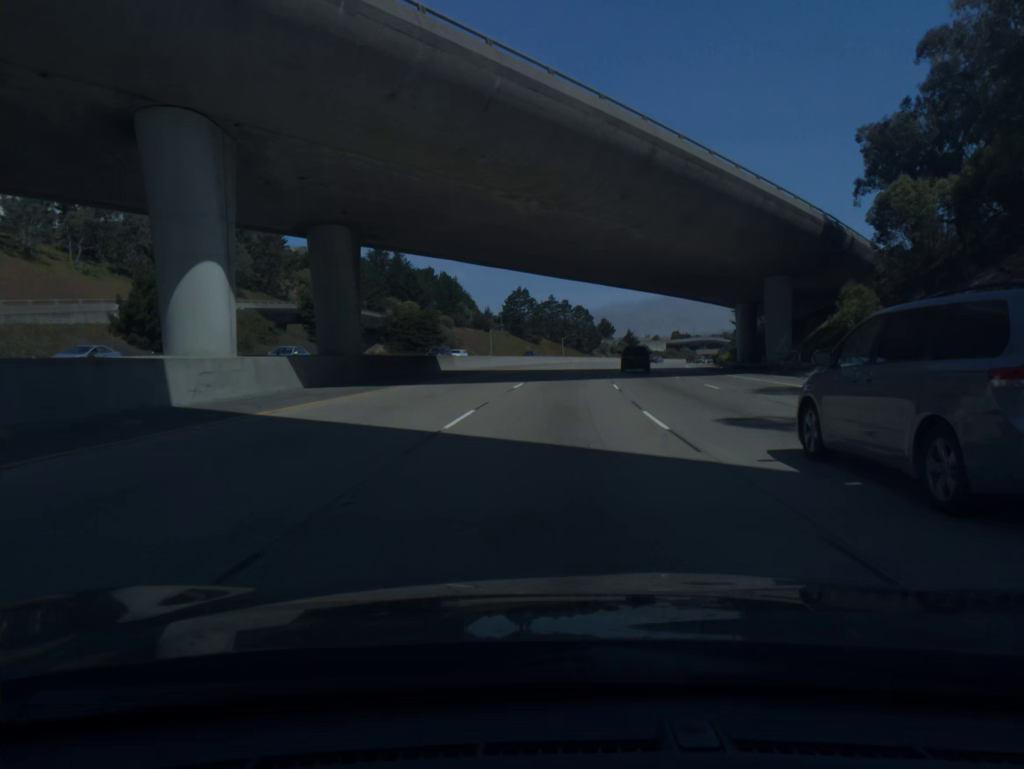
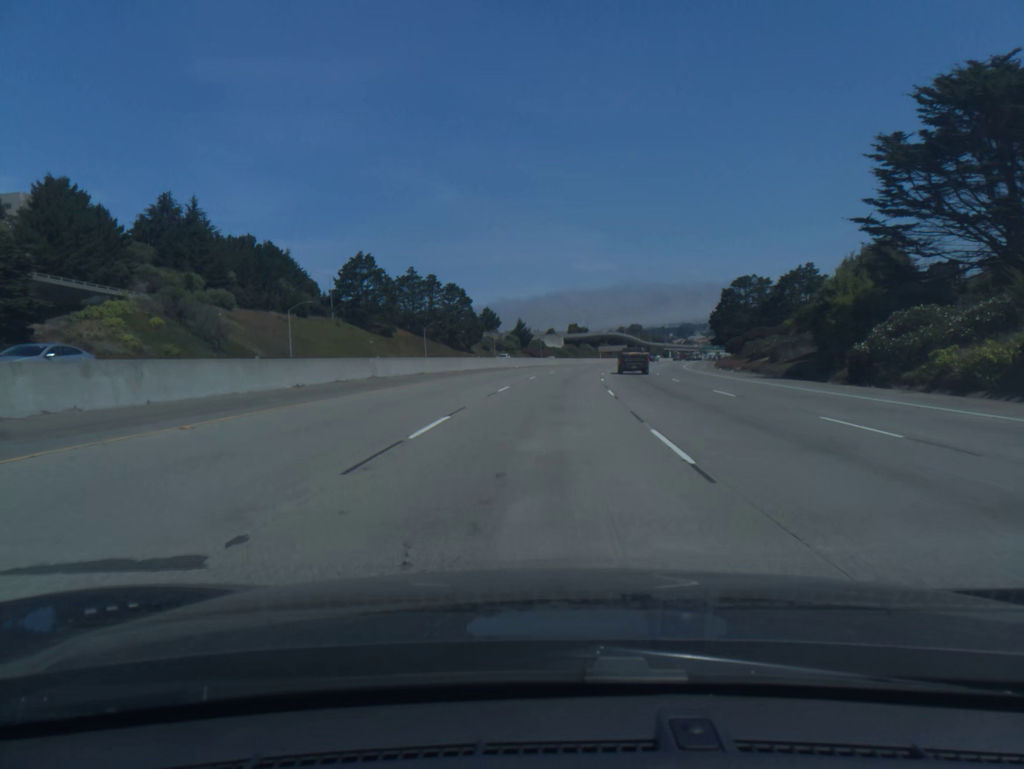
(+7.2, +87.8) m; +9°
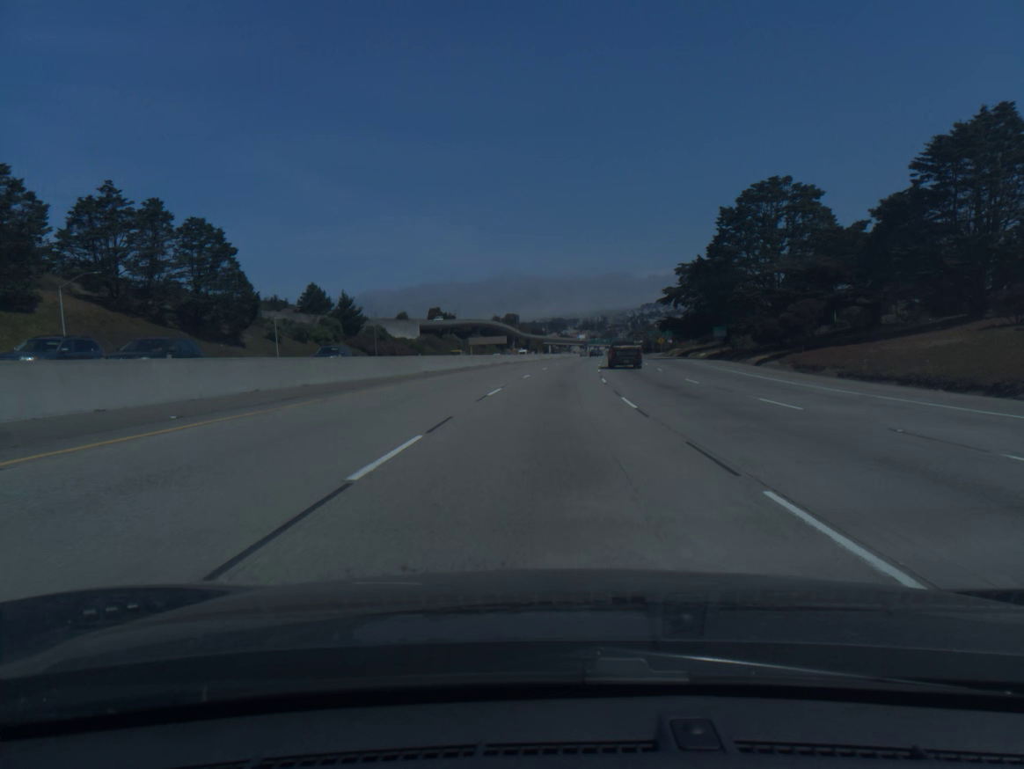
(+7.2, +91.1) m; +9°
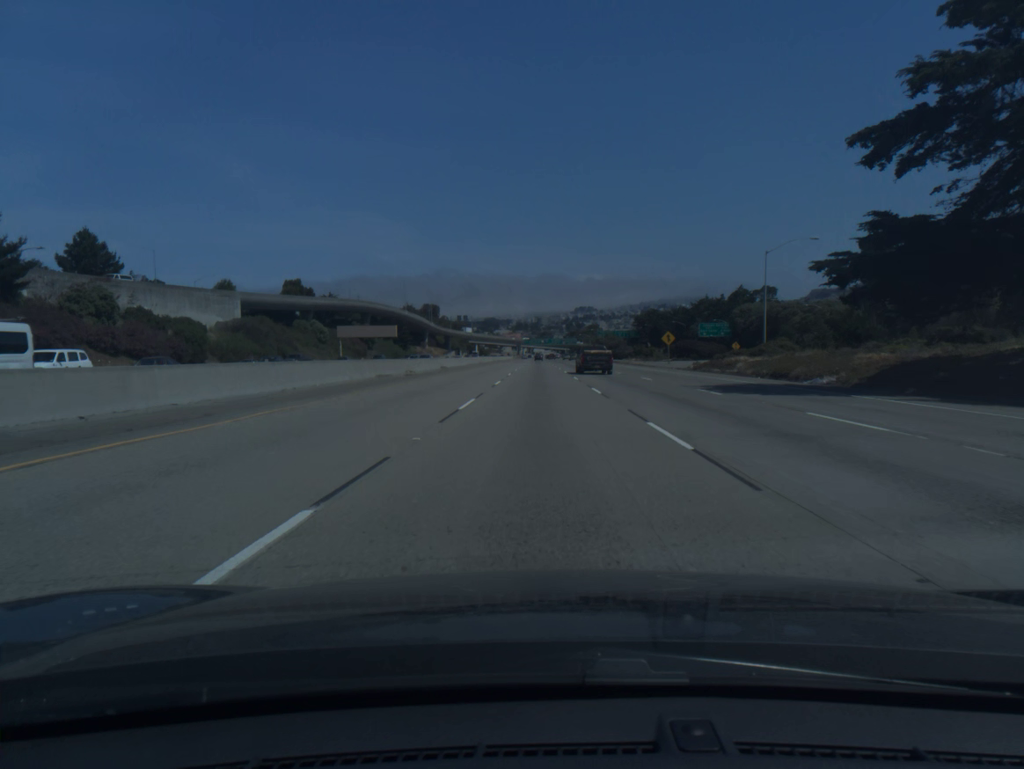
(+5.2, +92.7) m; +5°
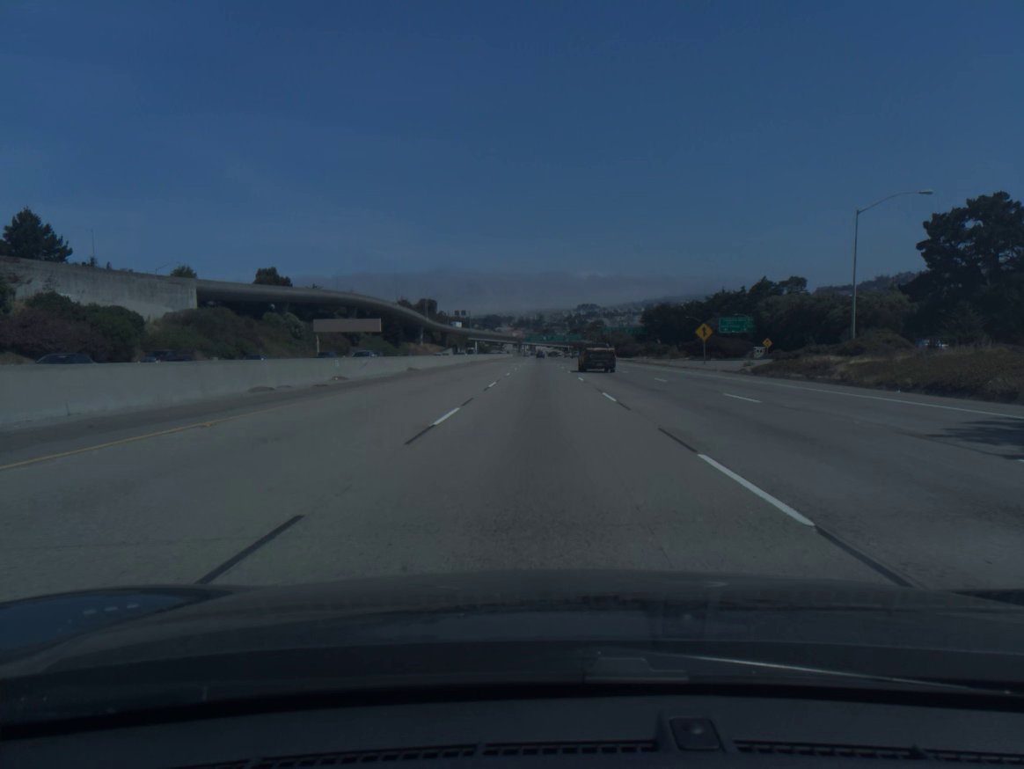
(0.0, +18.6) m; 0°
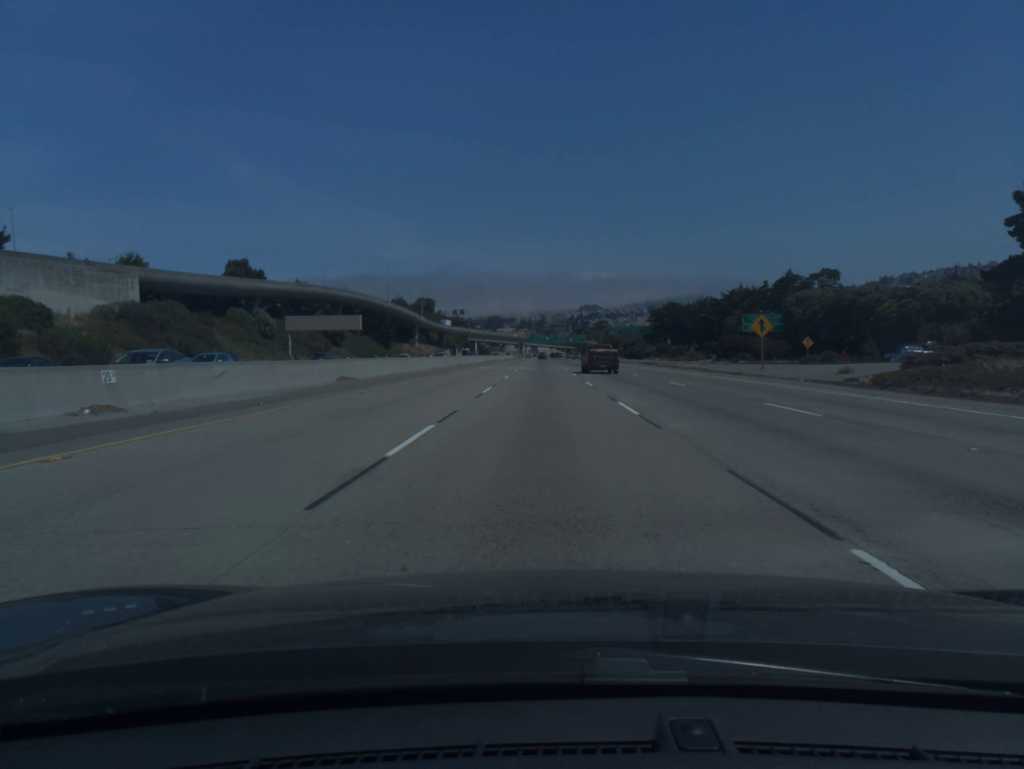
(0.0, +18.6) m; 0°
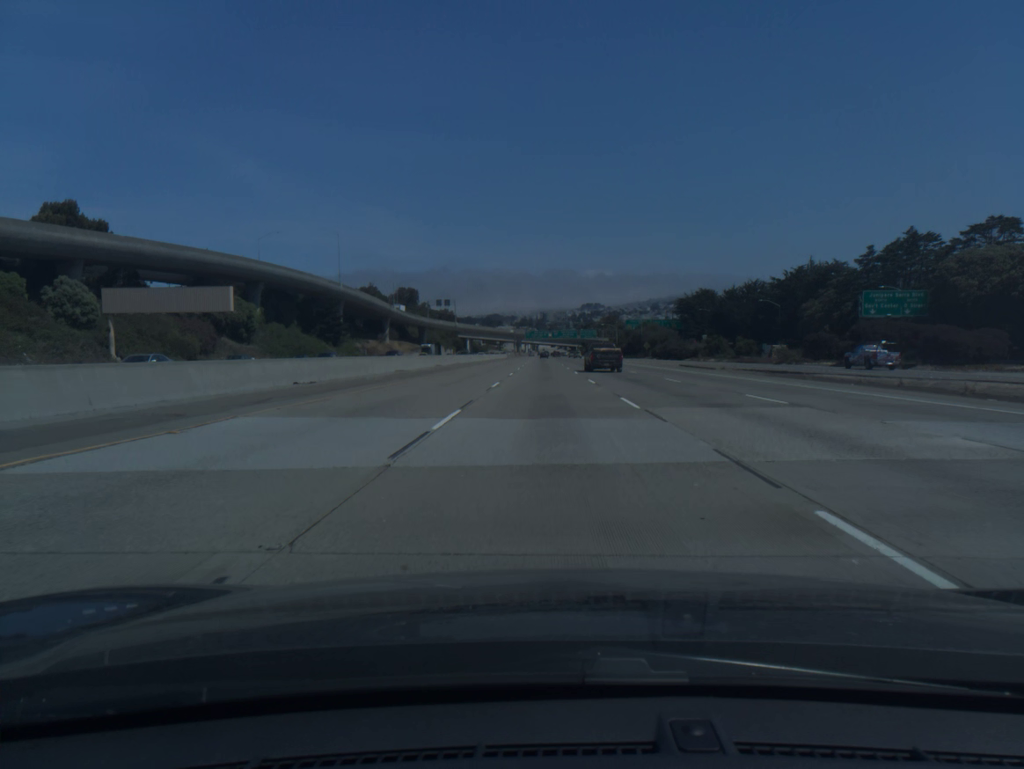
(-0.1, +55.8) m; 0°
